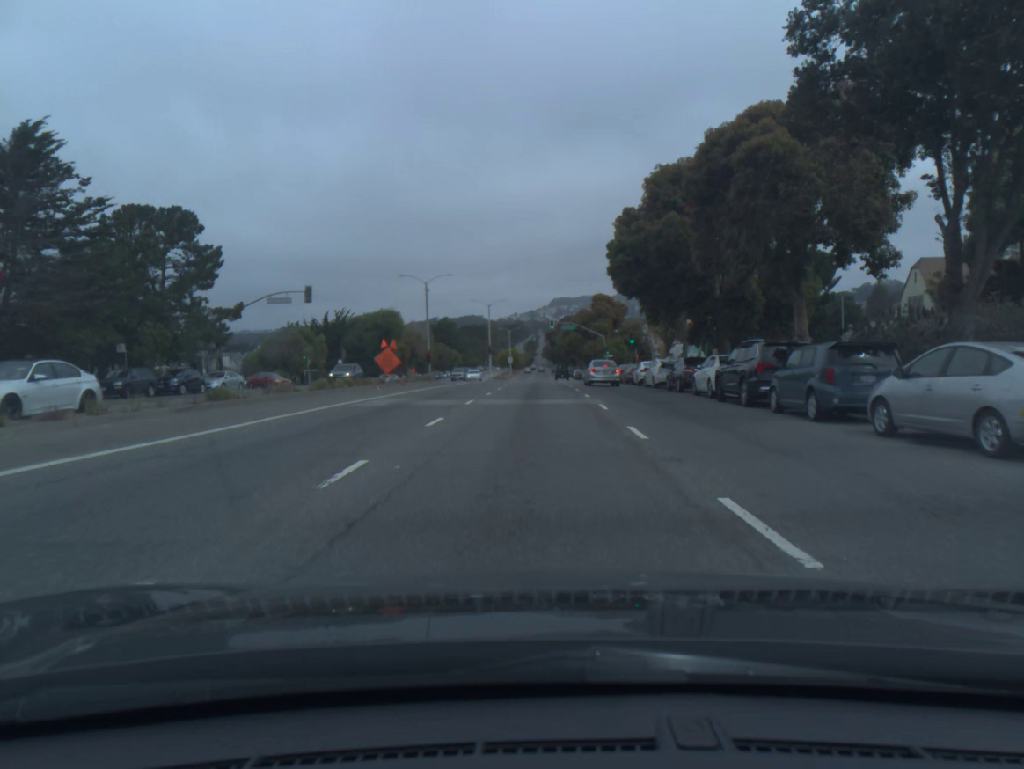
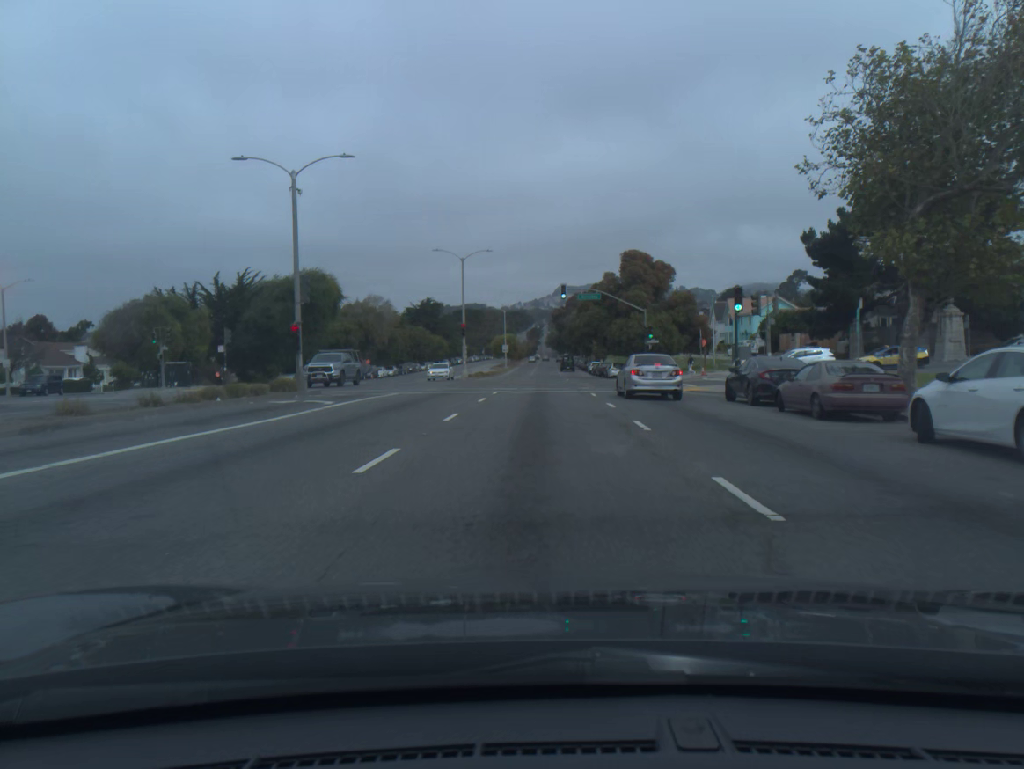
(-0.1, +35.8) m; 0°
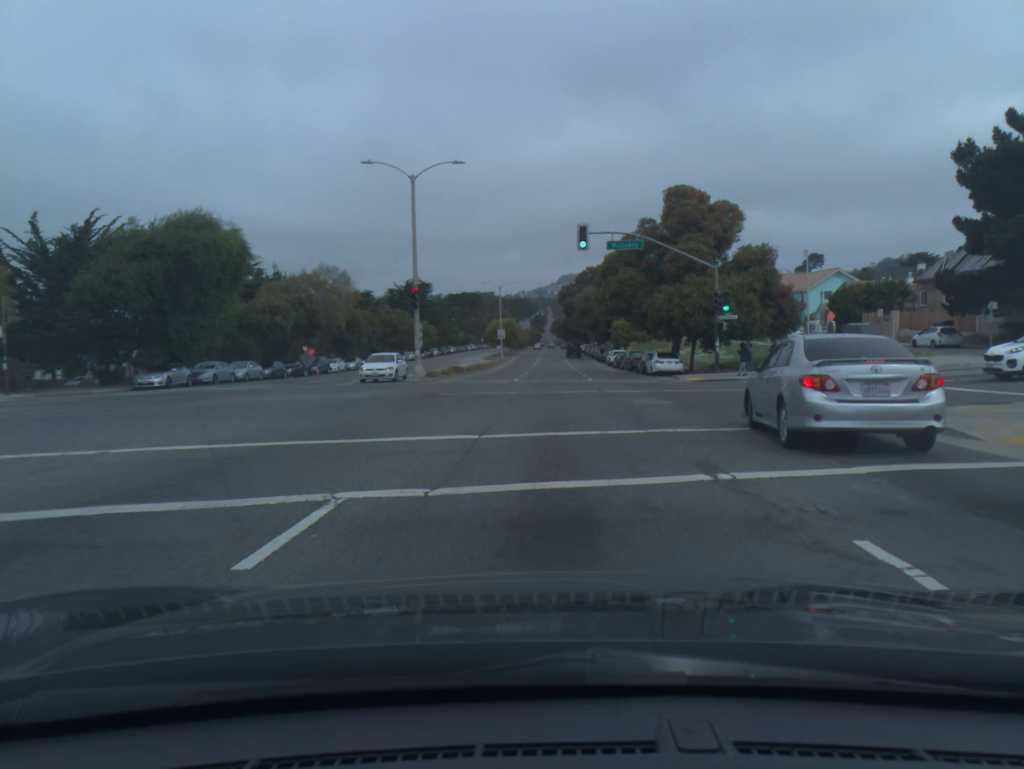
(-0.1, +24.4) m; 0°
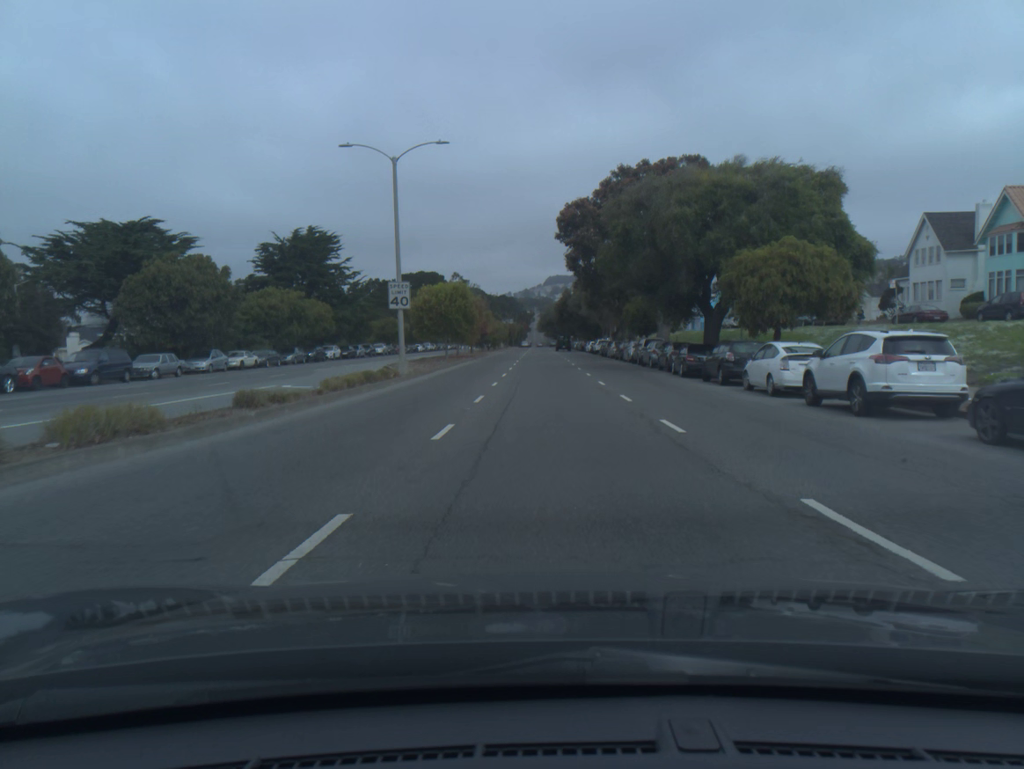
(+0.6, +63.1) m; +1°
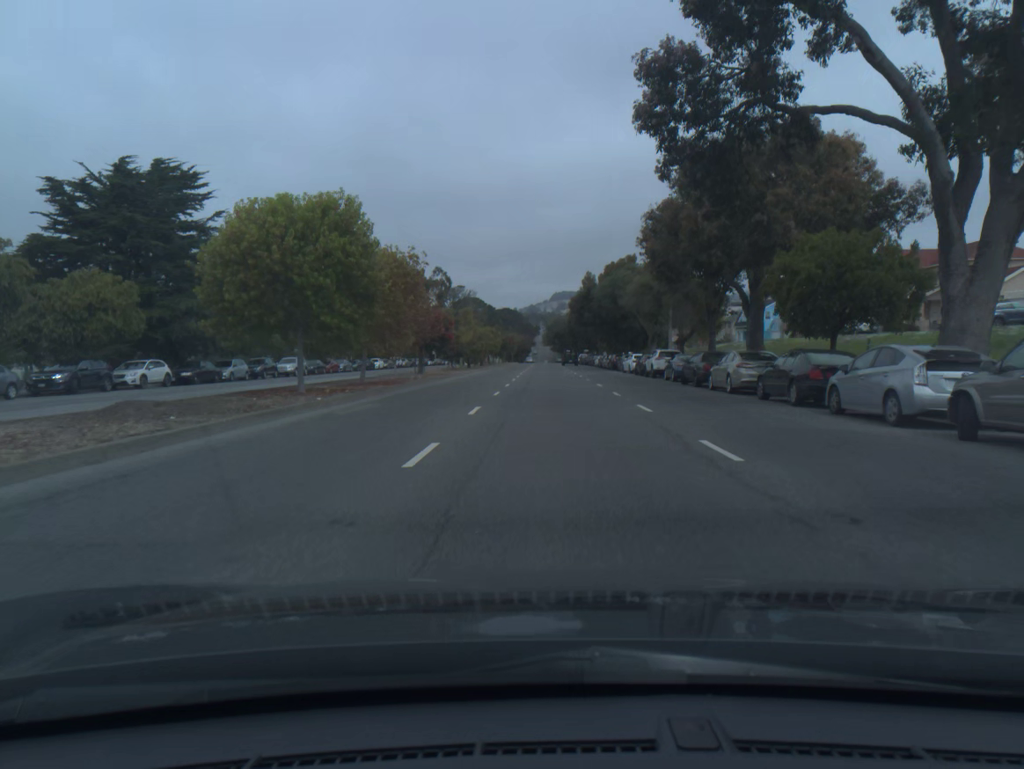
(-0.2, +39.3) m; 0°
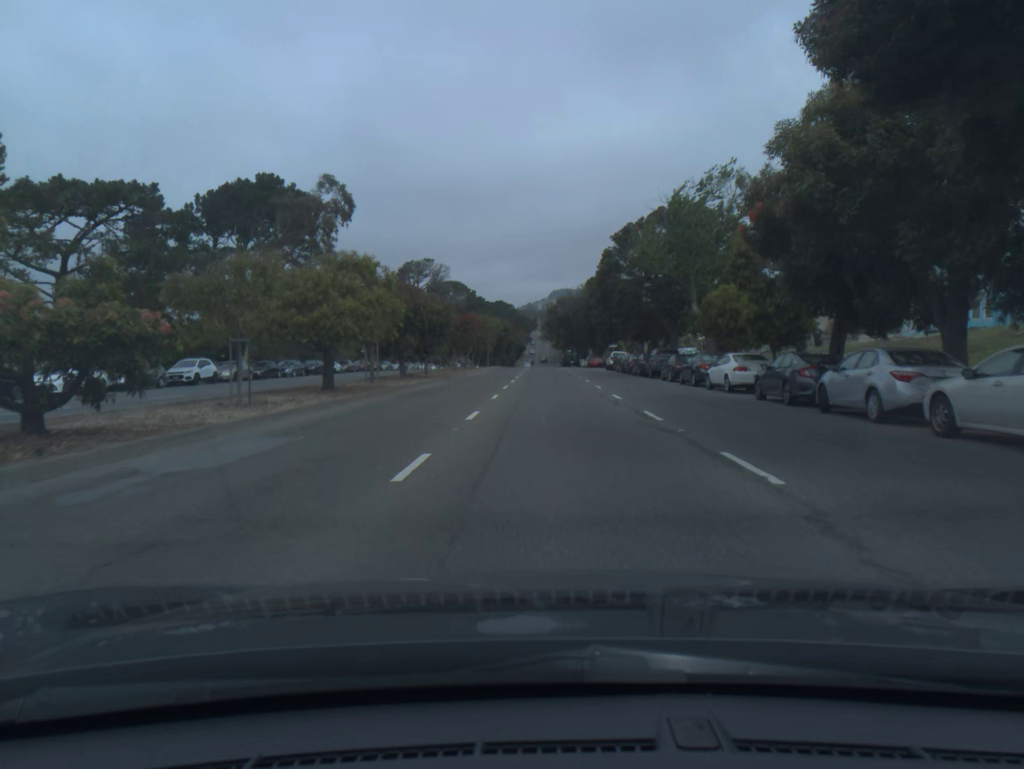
(0.0, +66.1) m; 0°
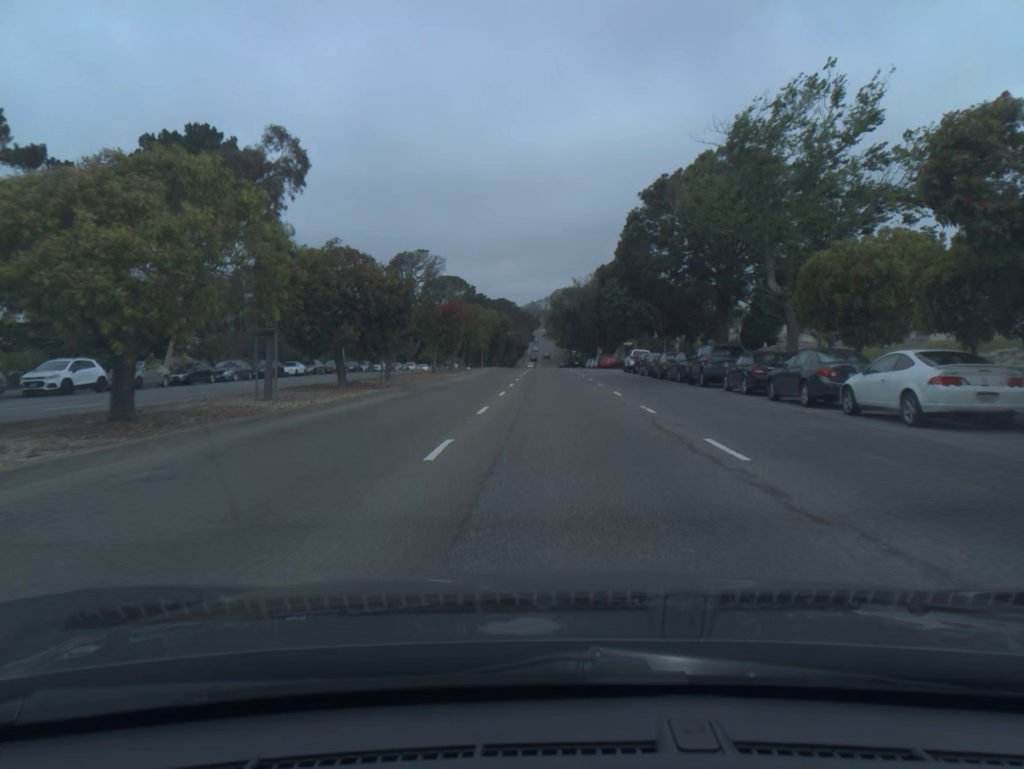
(0.0, +13.2) m; 0°
